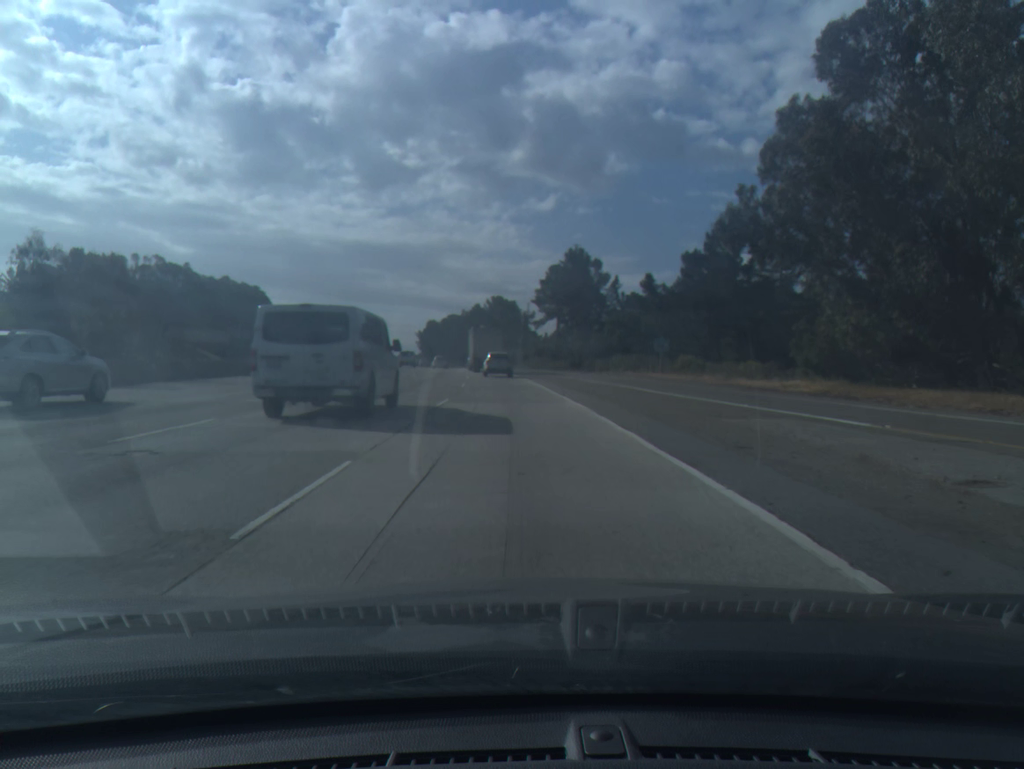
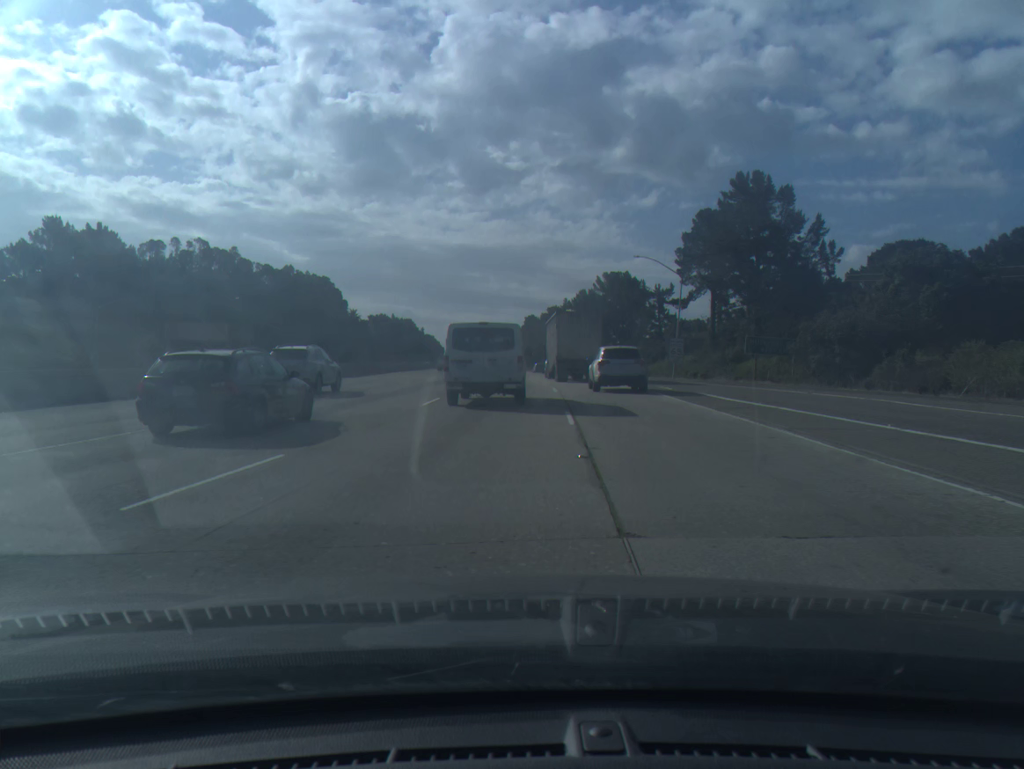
(-4.2, +63.6) m; -7°
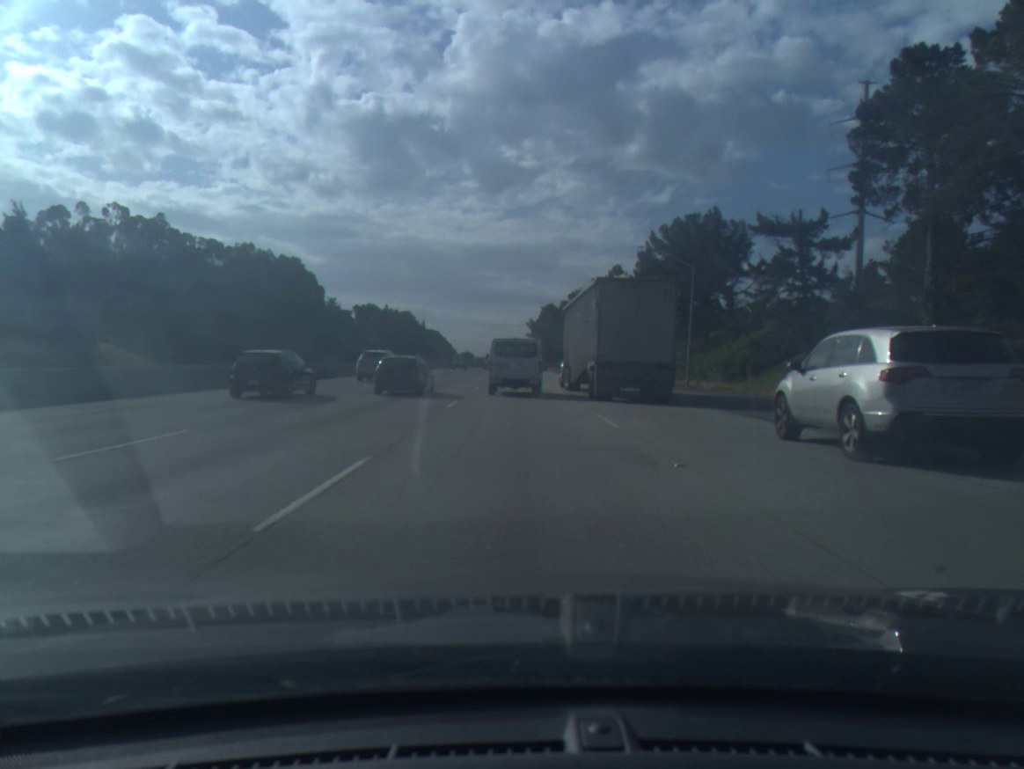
(-0.4, +59.0) m; -1°
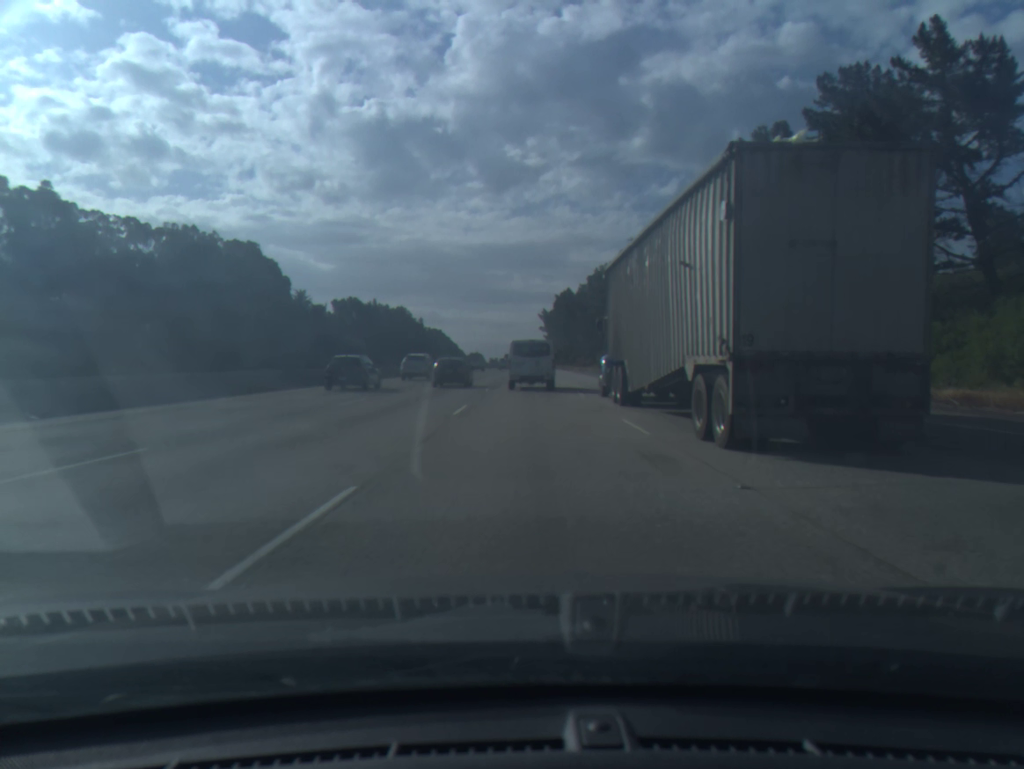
(-0.4, +45.7) m; -1°
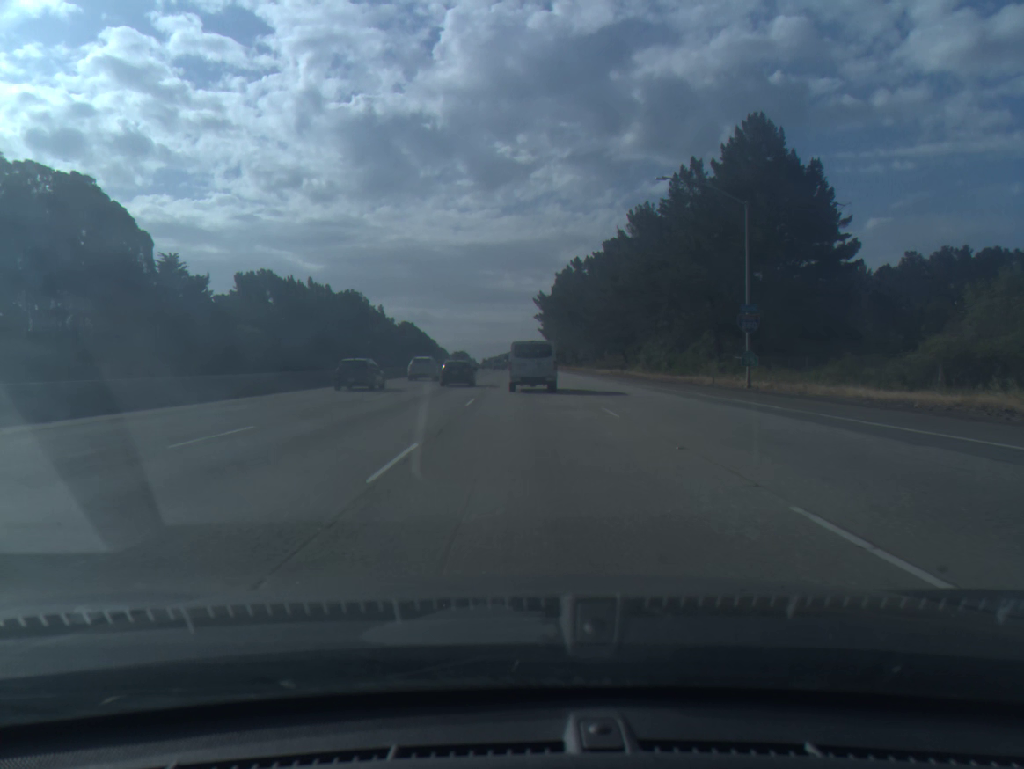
(+0.2, +68.3) m; +1°
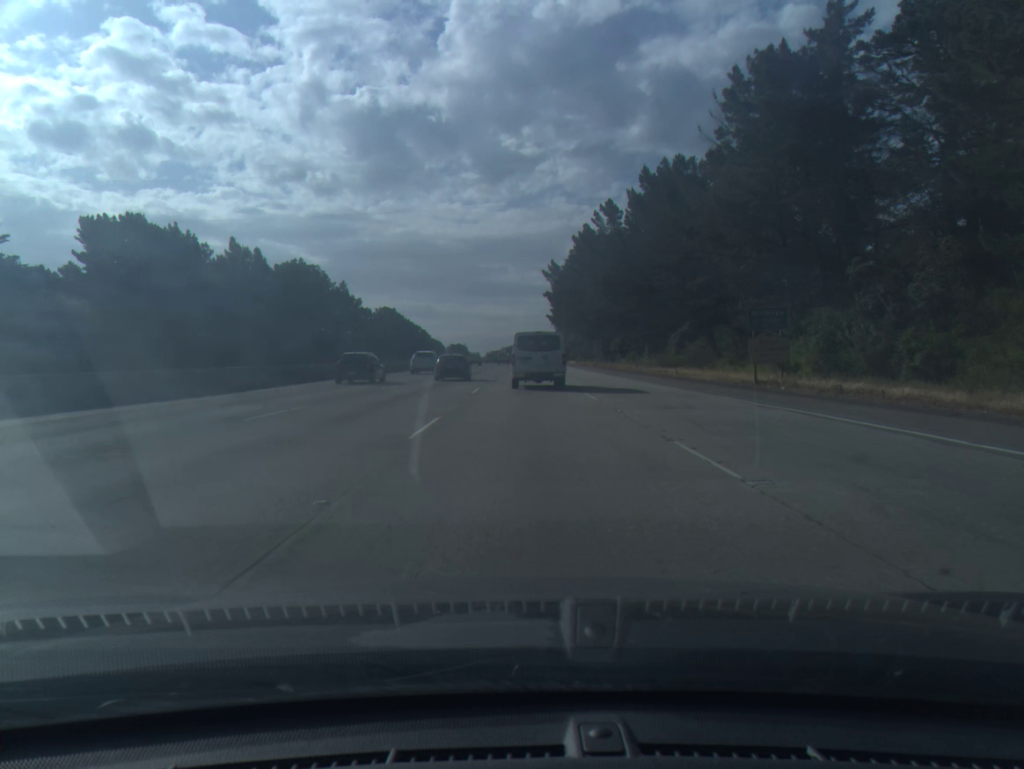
(0.0, +54.5) m; 0°
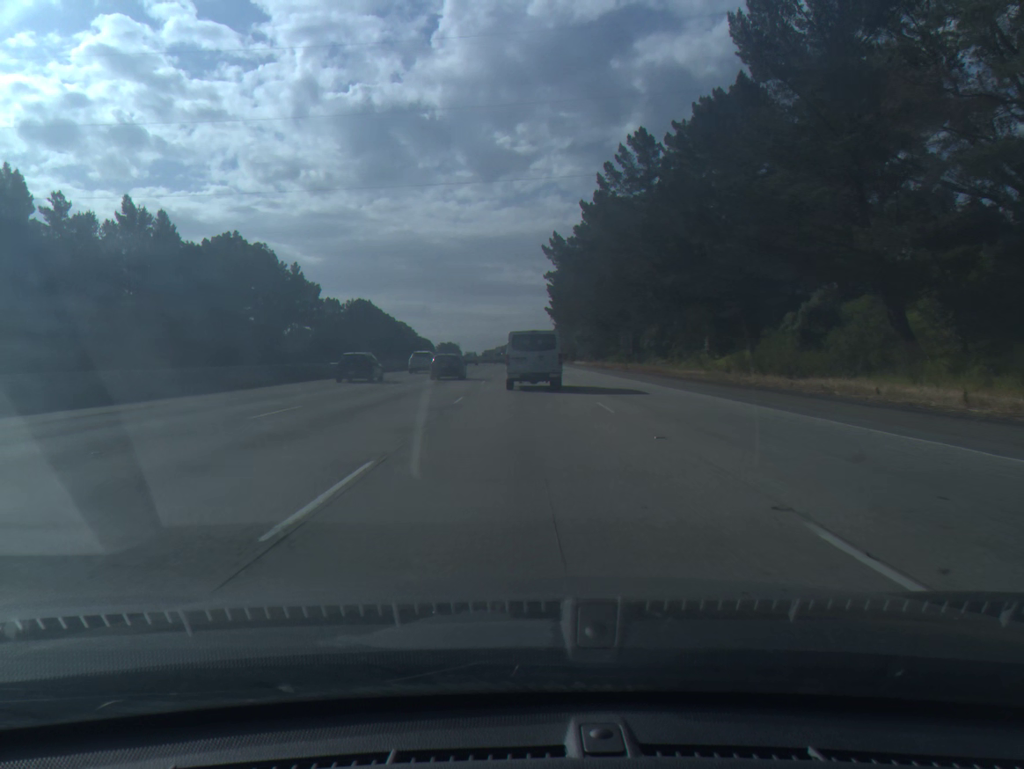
(+0.1, +35.5) m; 0°
